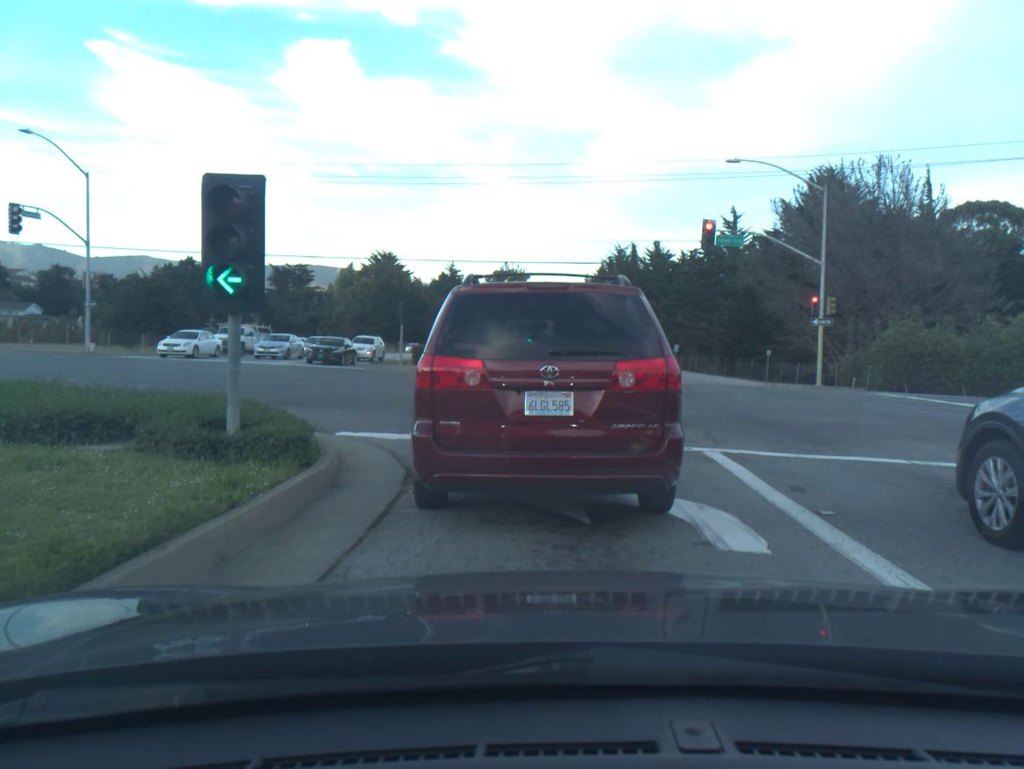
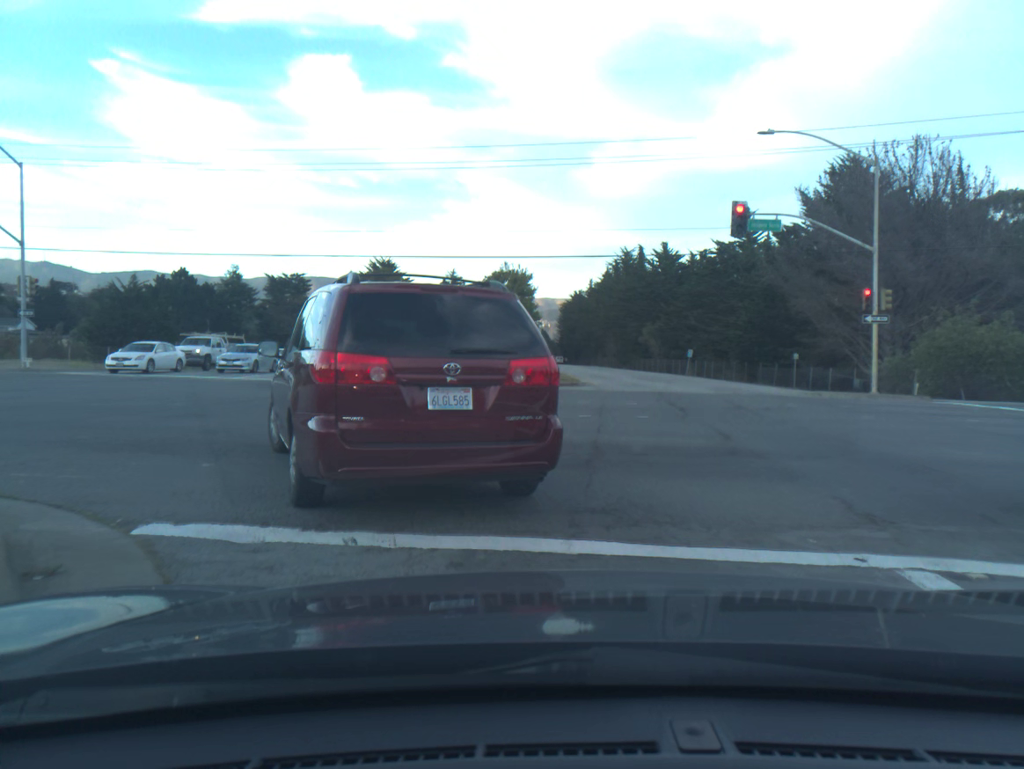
(+0.1, +5.2) m; 0°
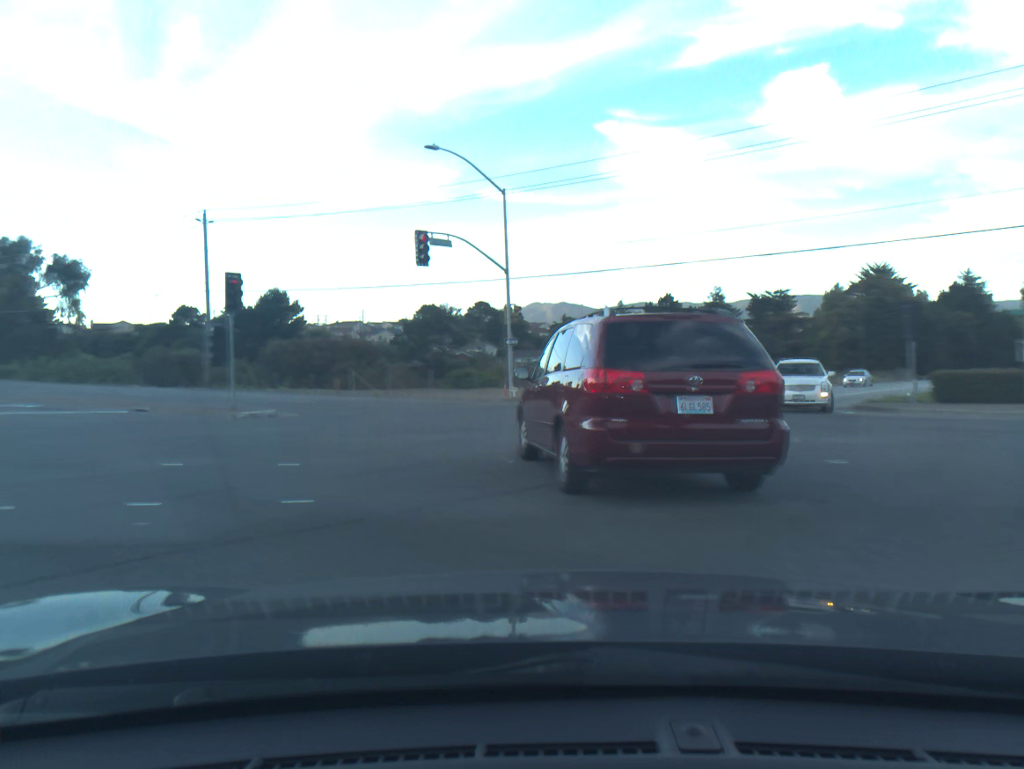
(-2.4, +7.1) m; -46°
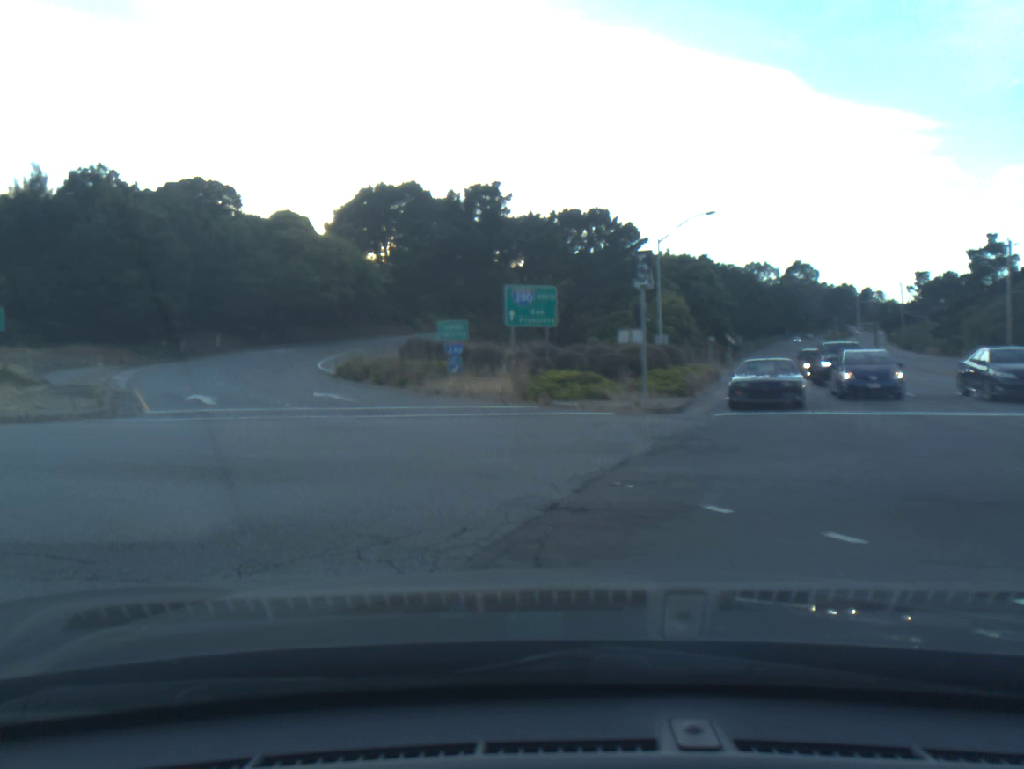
(-5.3, +7.8) m; -57°
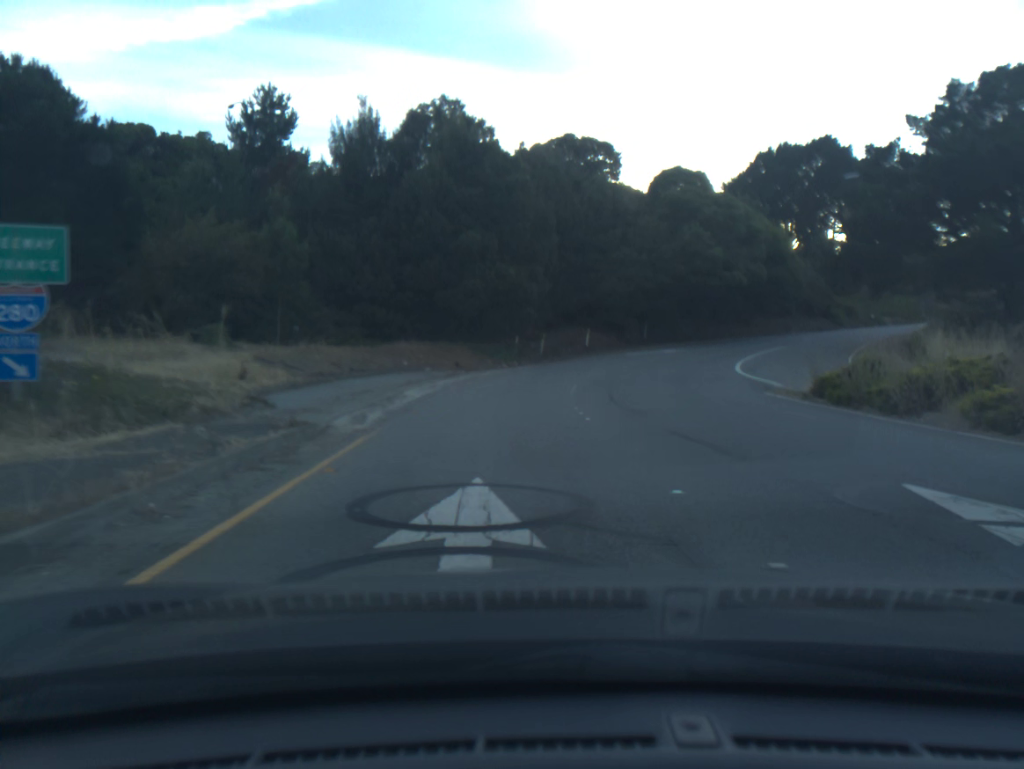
(-6.2, +20.8) m; -22°
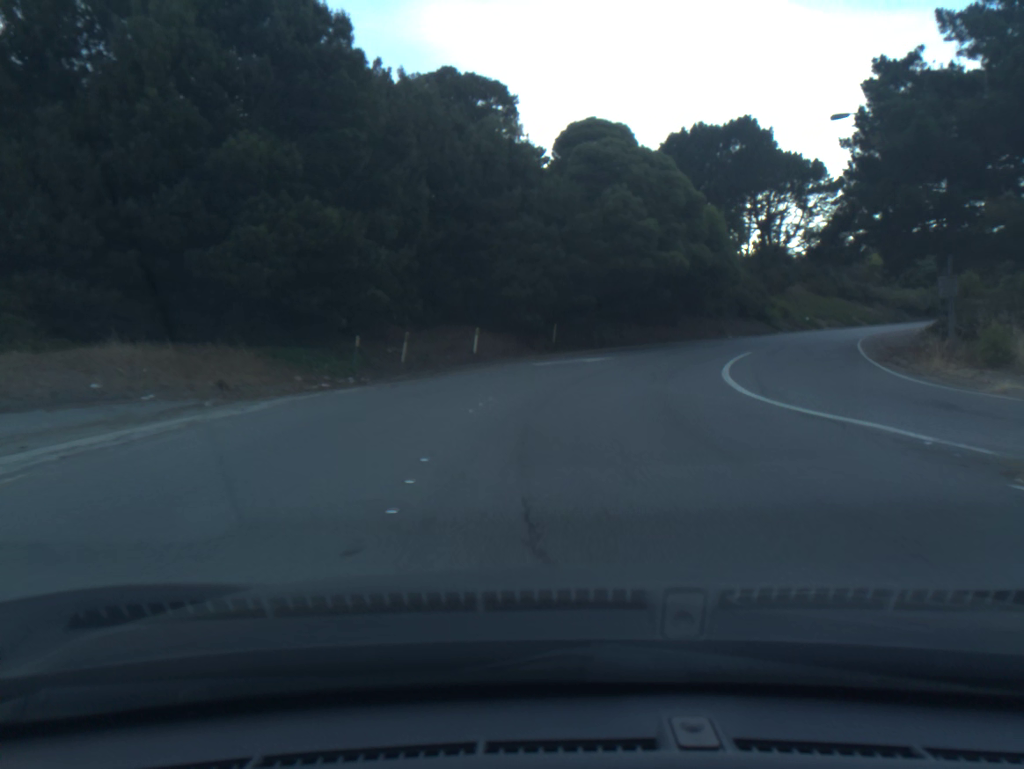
(+1.1, +15.6) m; +8°
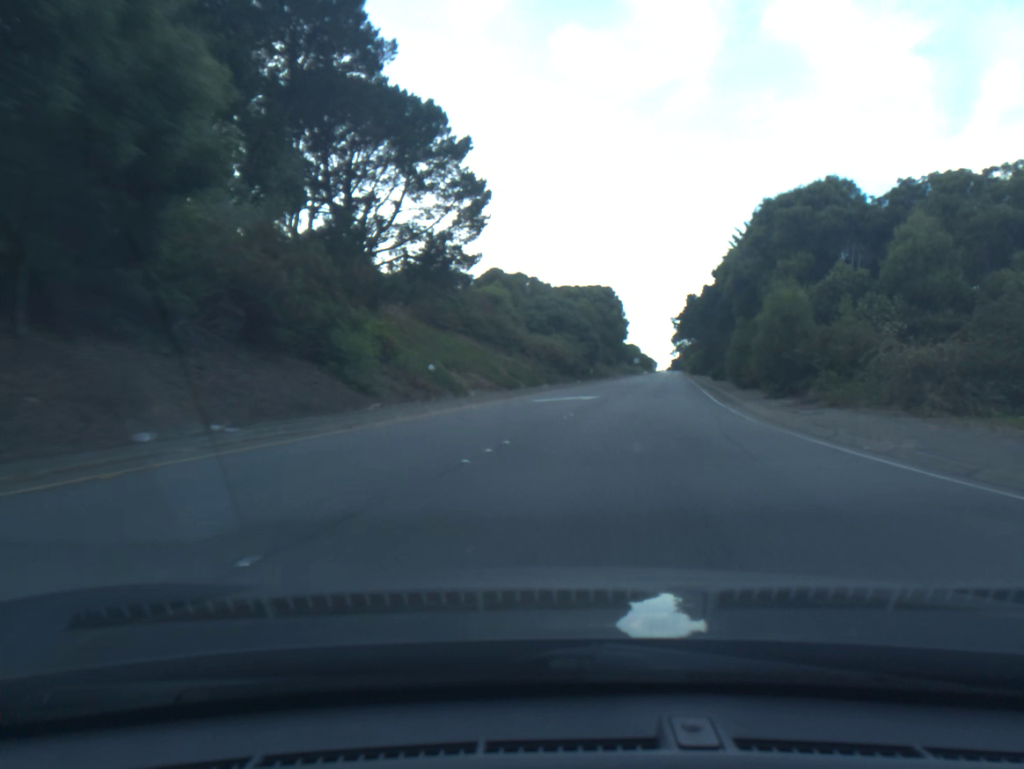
(+11.8, +44.1) m; +30°
